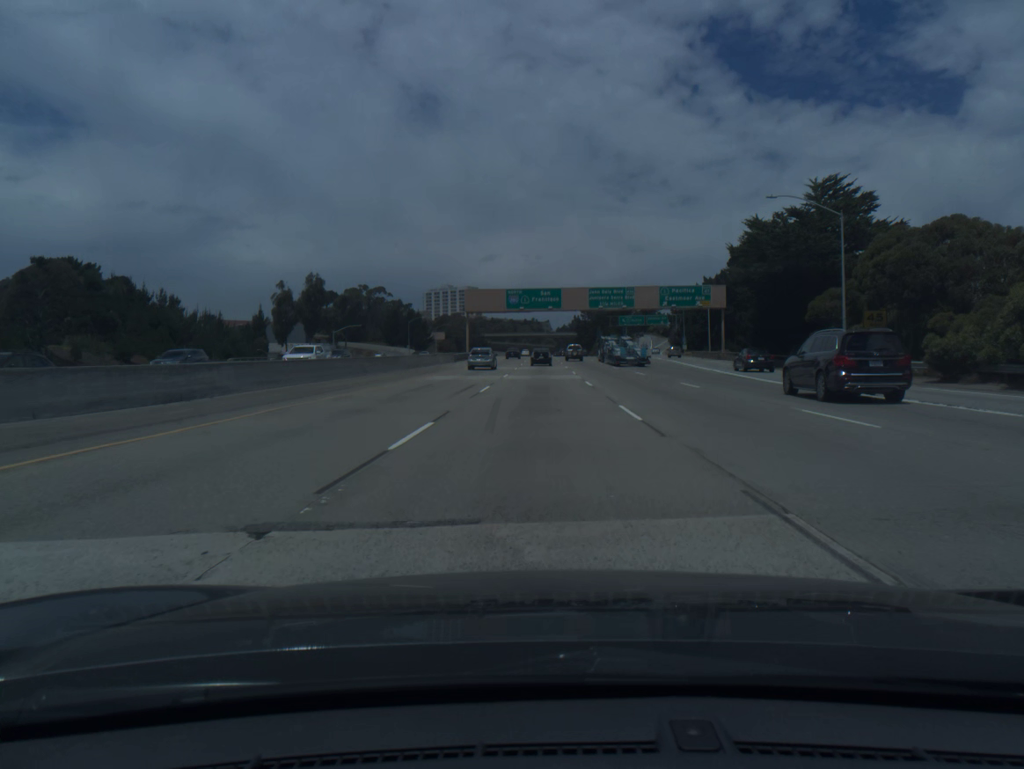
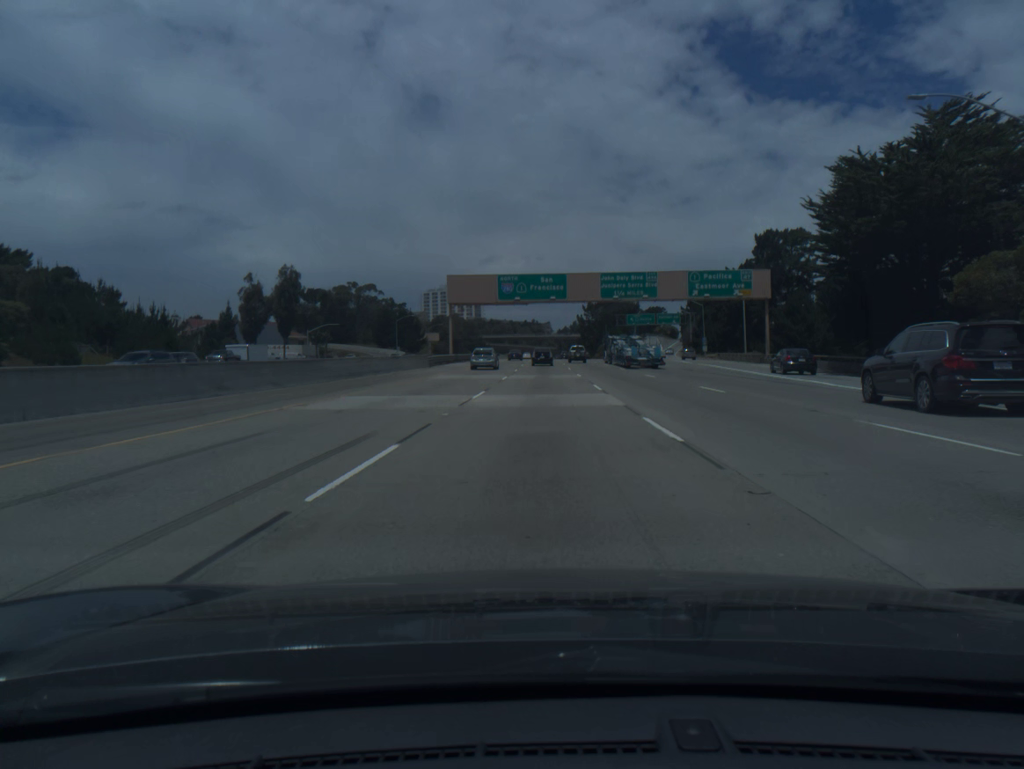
(0.0, +18.2) m; 0°
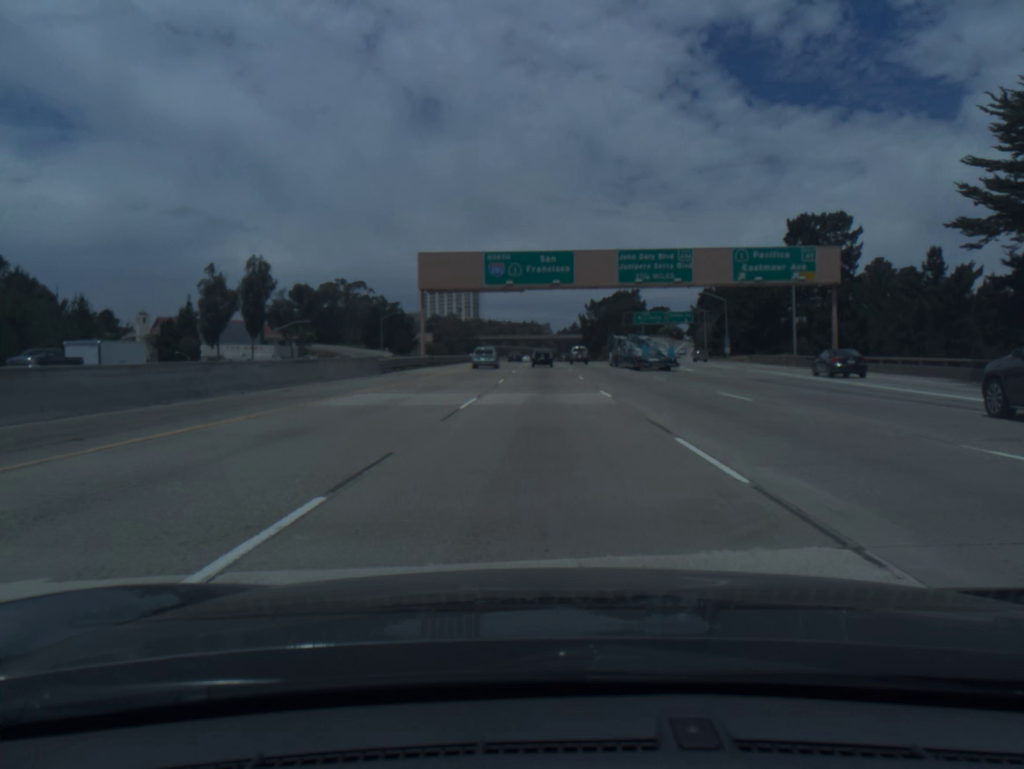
(0.0, +18.0) m; 0°
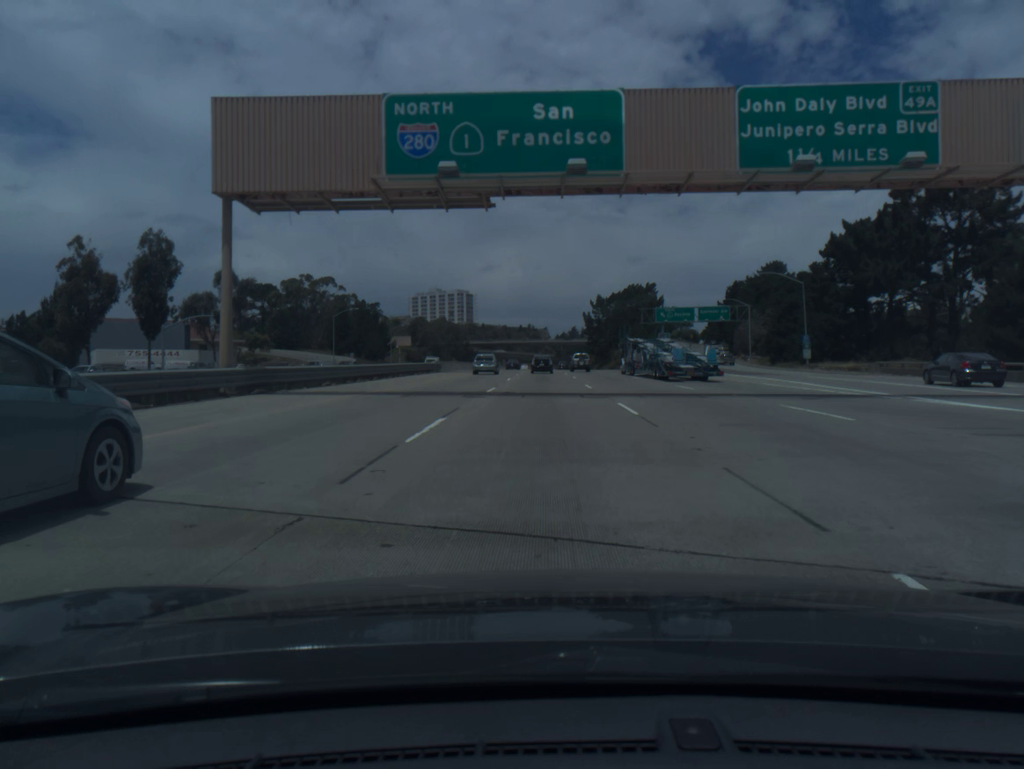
(+0.1, +35.8) m; 0°
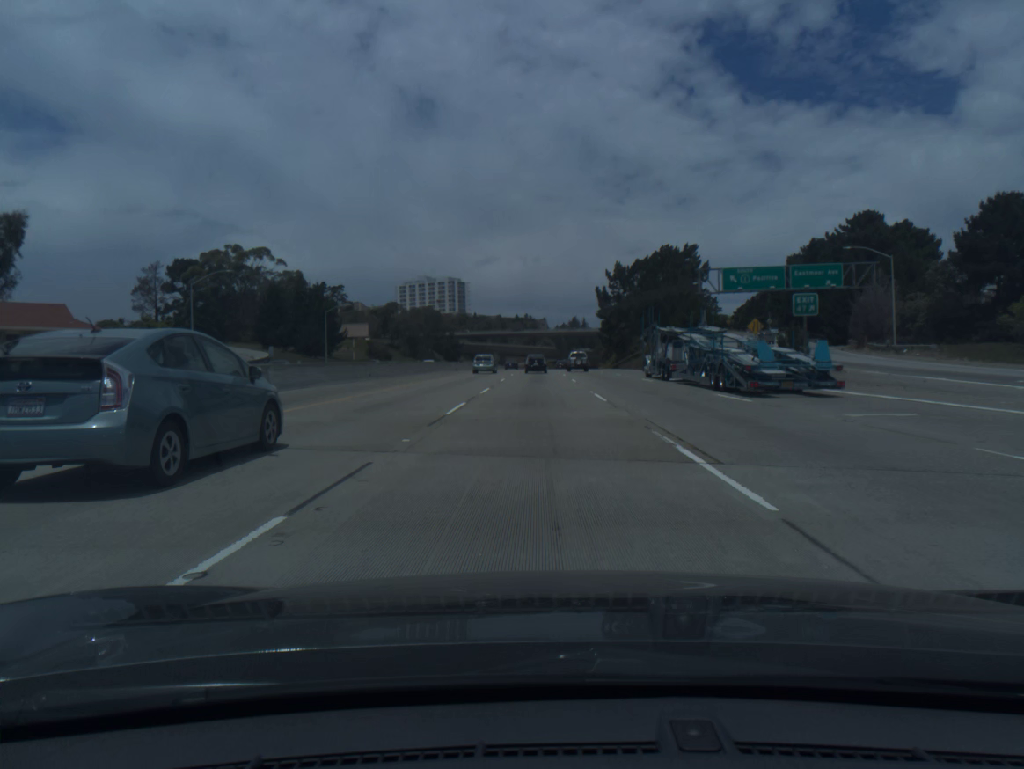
(+0.2, +52.8) m; 0°
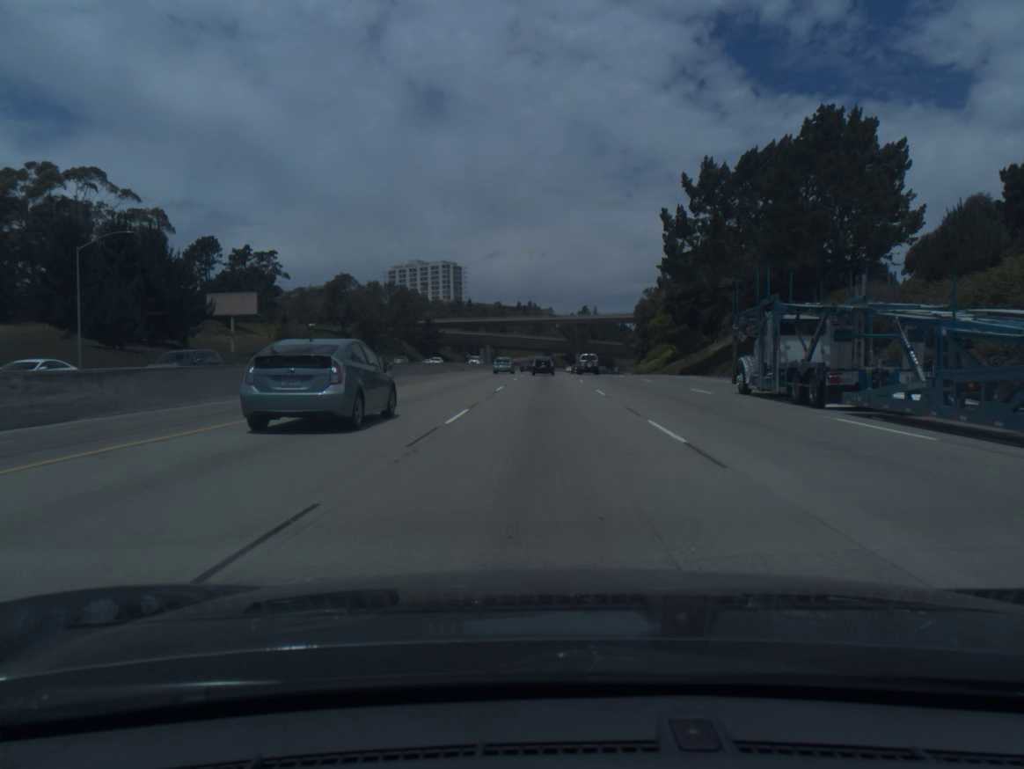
(-0.4, +69.7) m; 0°
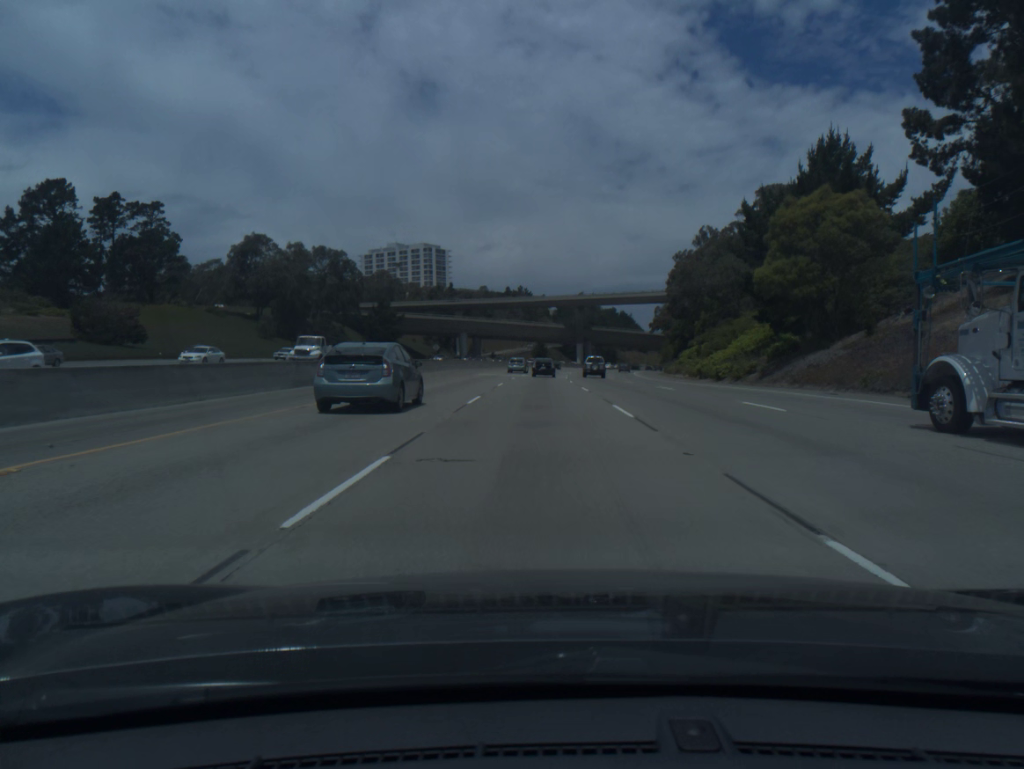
(+0.3, +52.3) m; +1°
